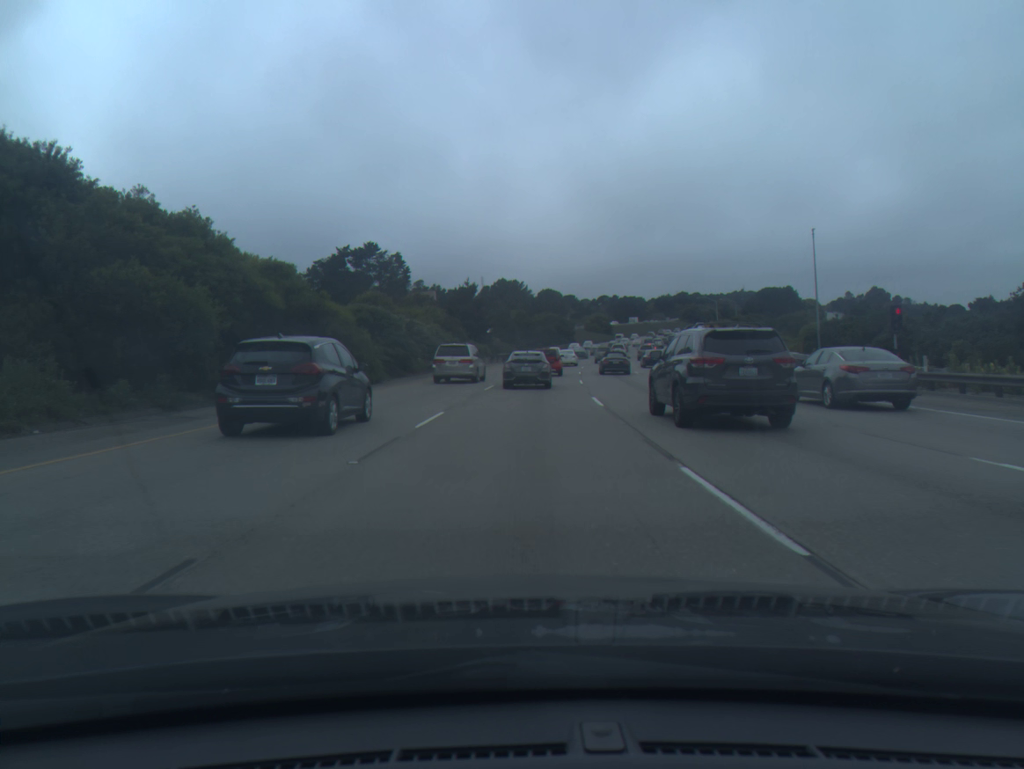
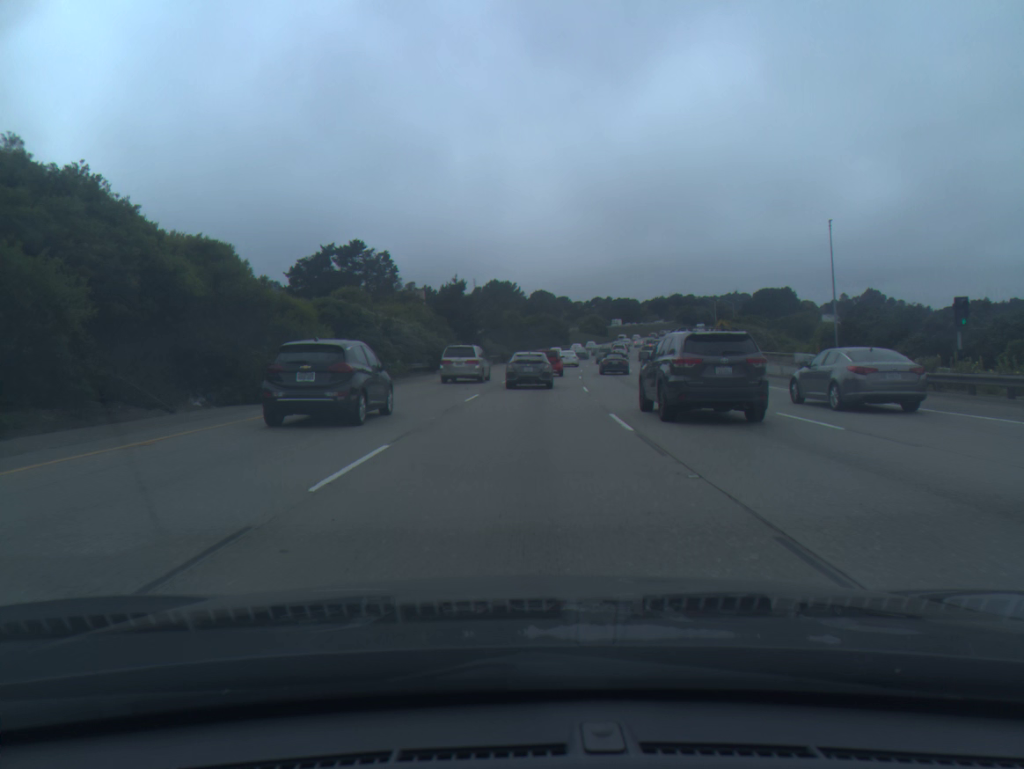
(0.0, +6.3) m; 0°
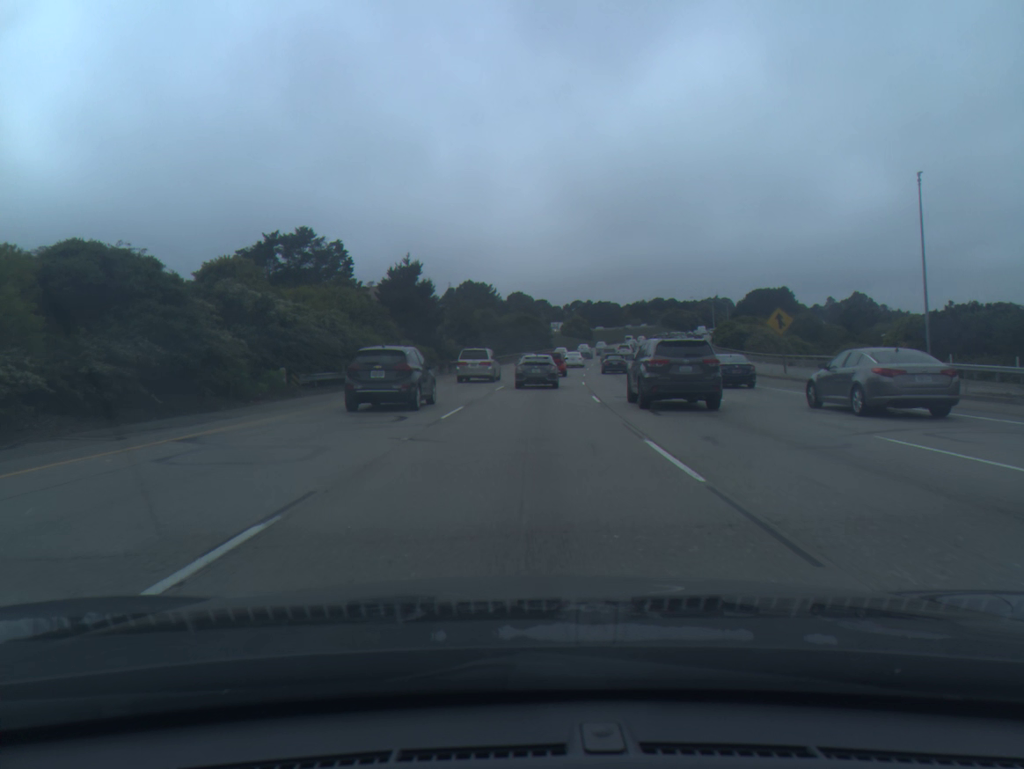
(+0.3, +19.9) m; +2°
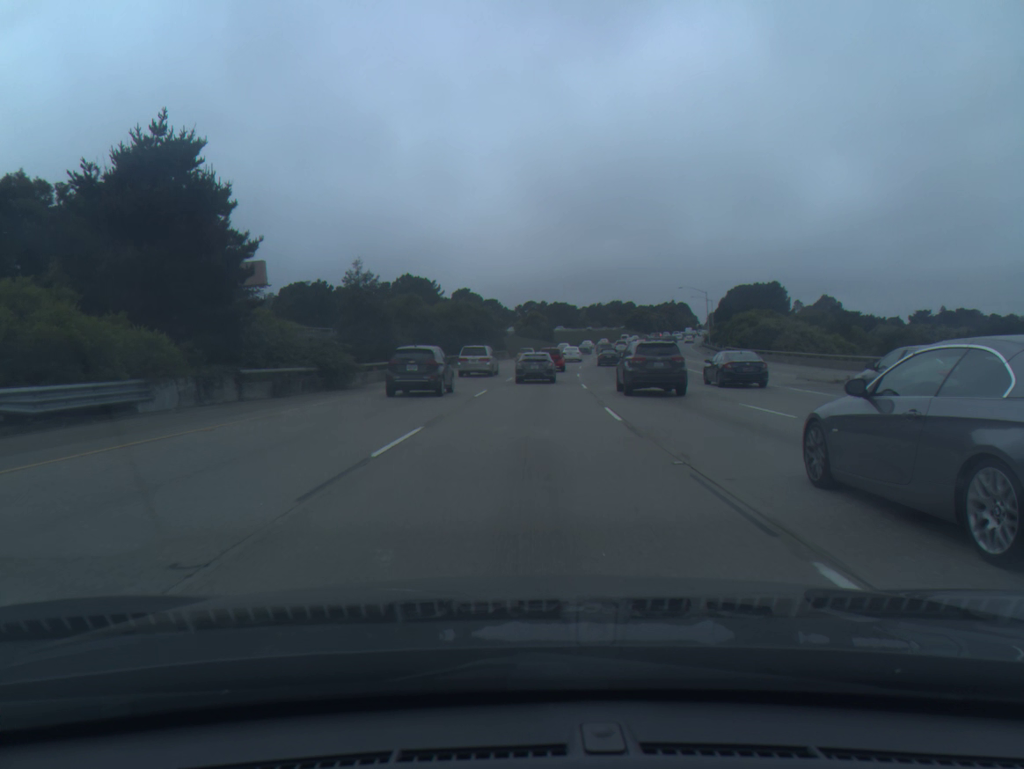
(+1.2, +36.1) m; +4°
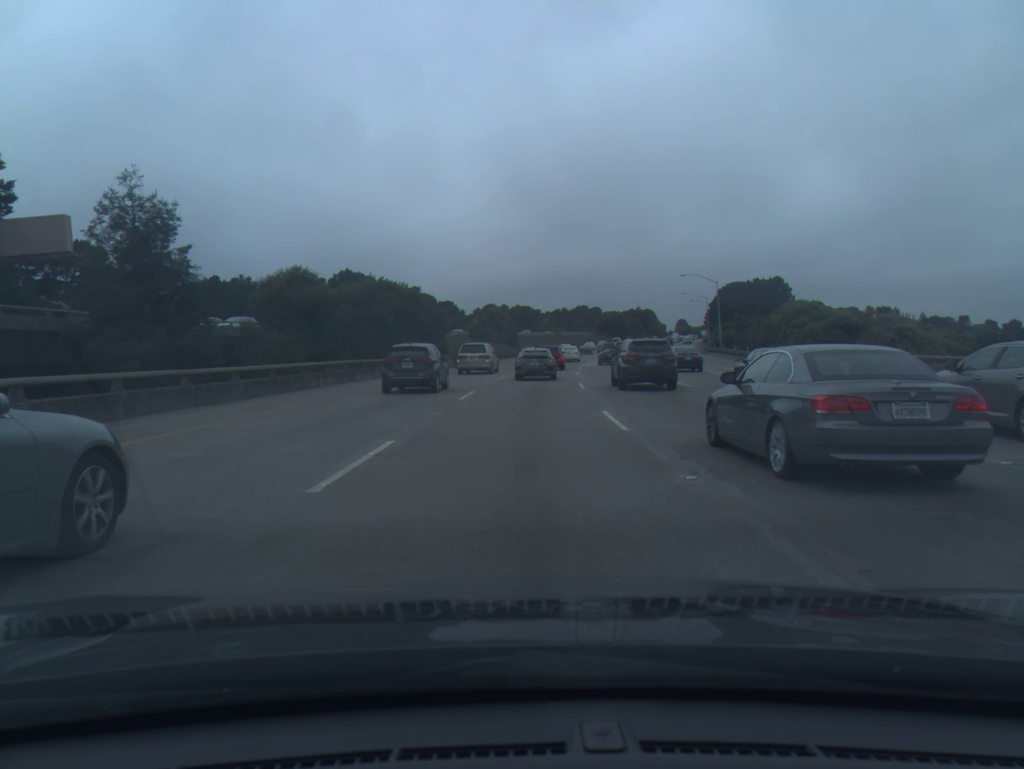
(+0.8, +30.8) m; +3°
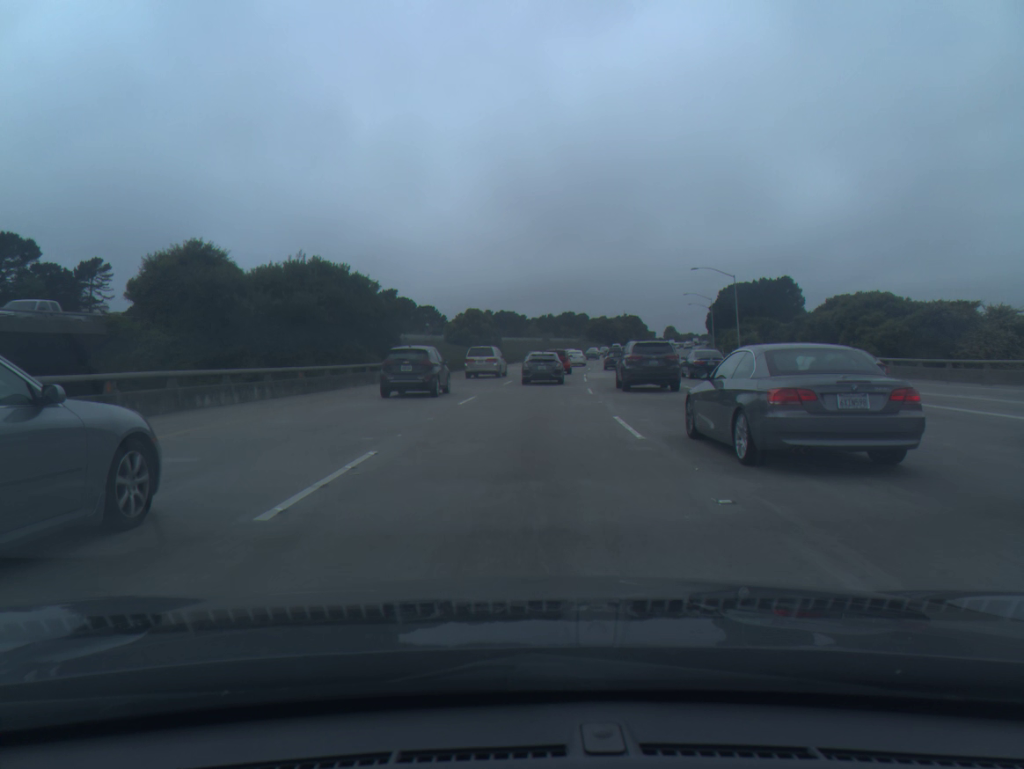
(+0.2, +15.6) m; +1°
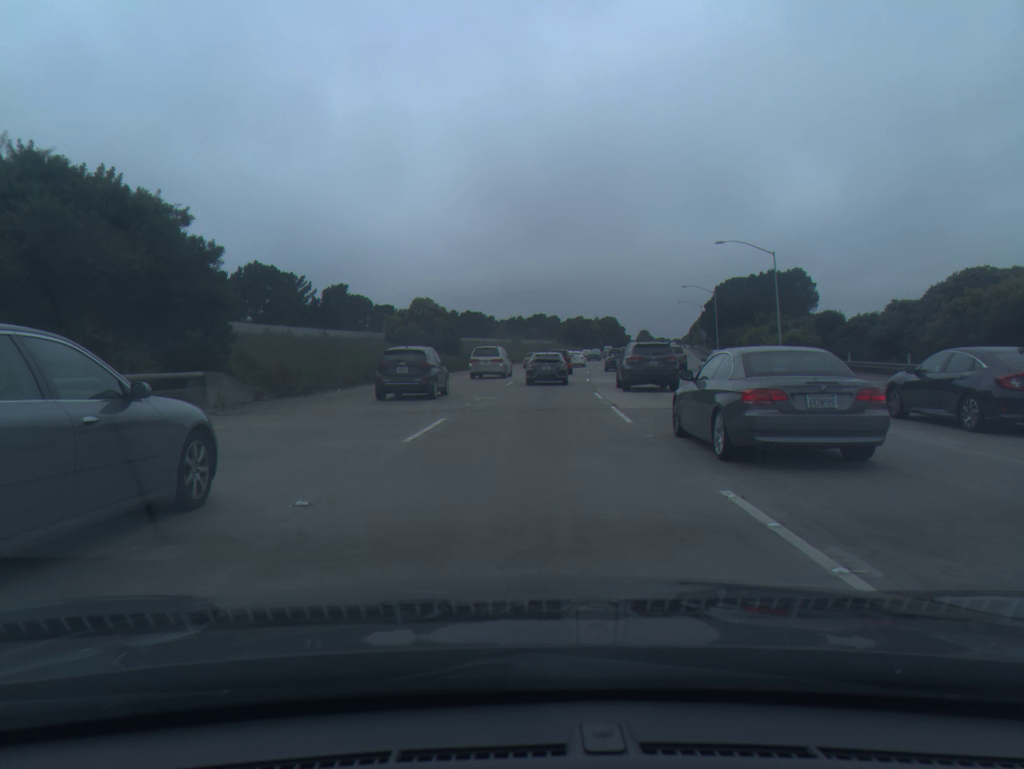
(+0.4, +22.9) m; +2°
